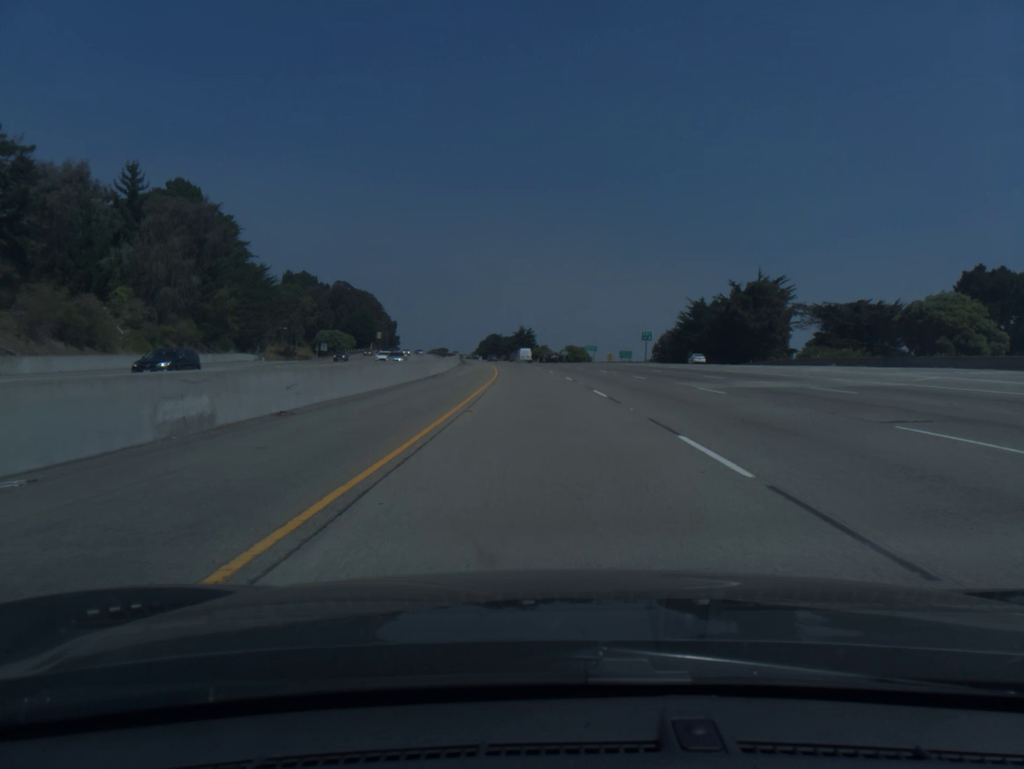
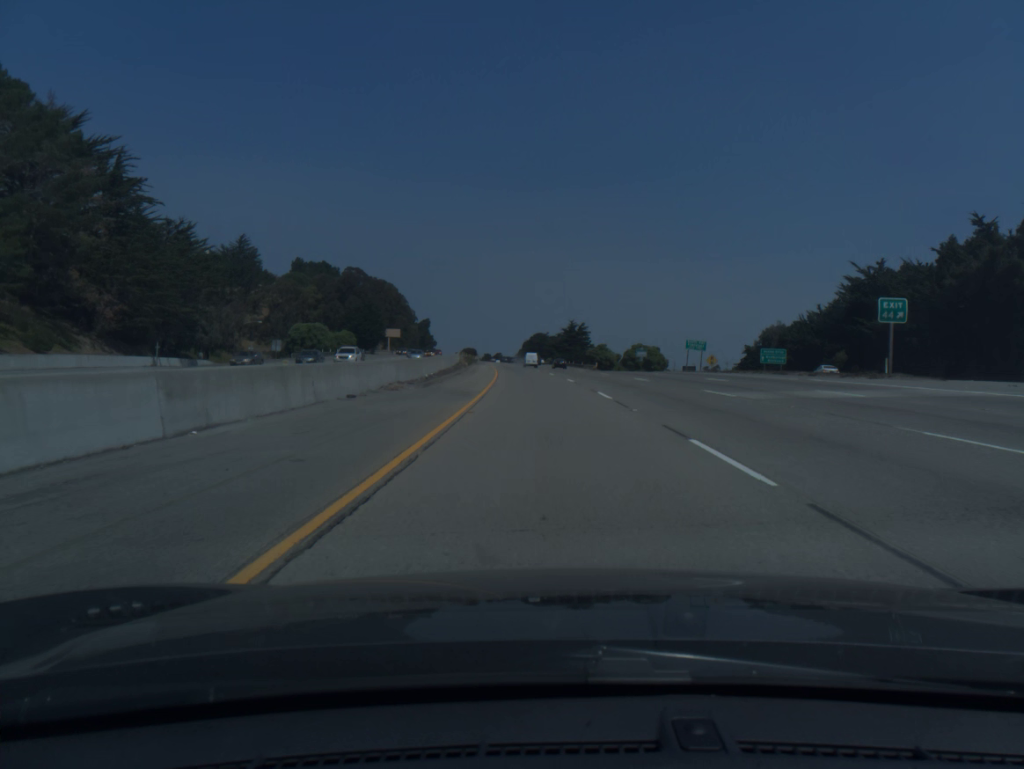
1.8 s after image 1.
(-1.9, +58.4) m; -4°
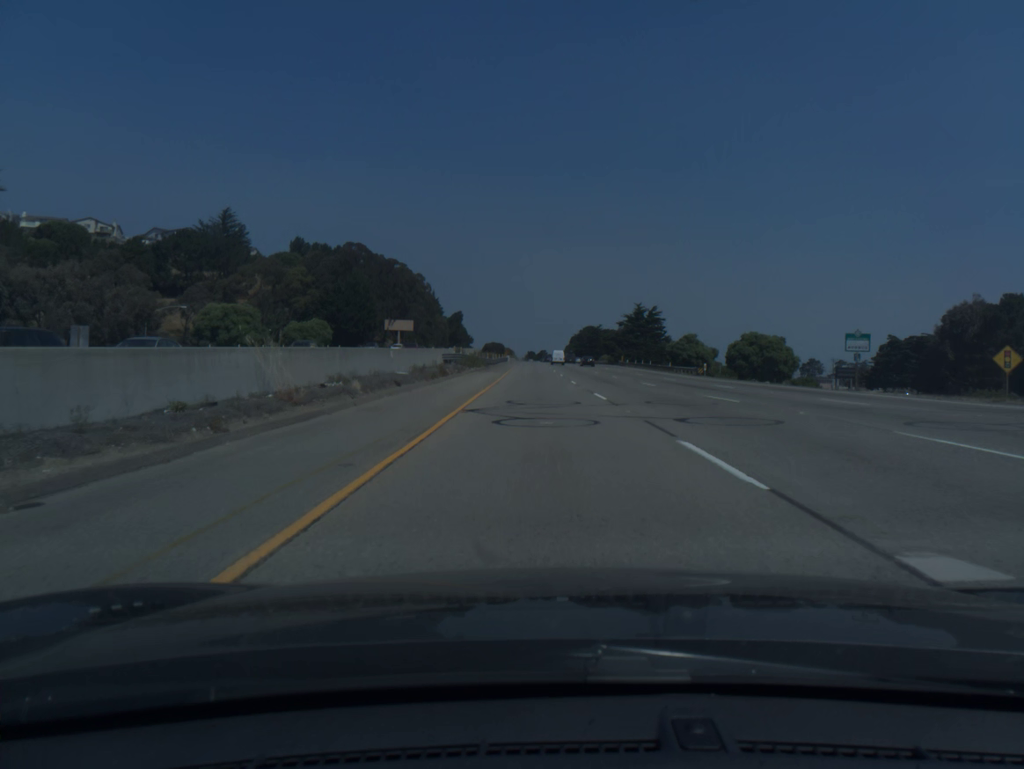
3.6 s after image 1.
(-1.7, +58.4) m; -3°
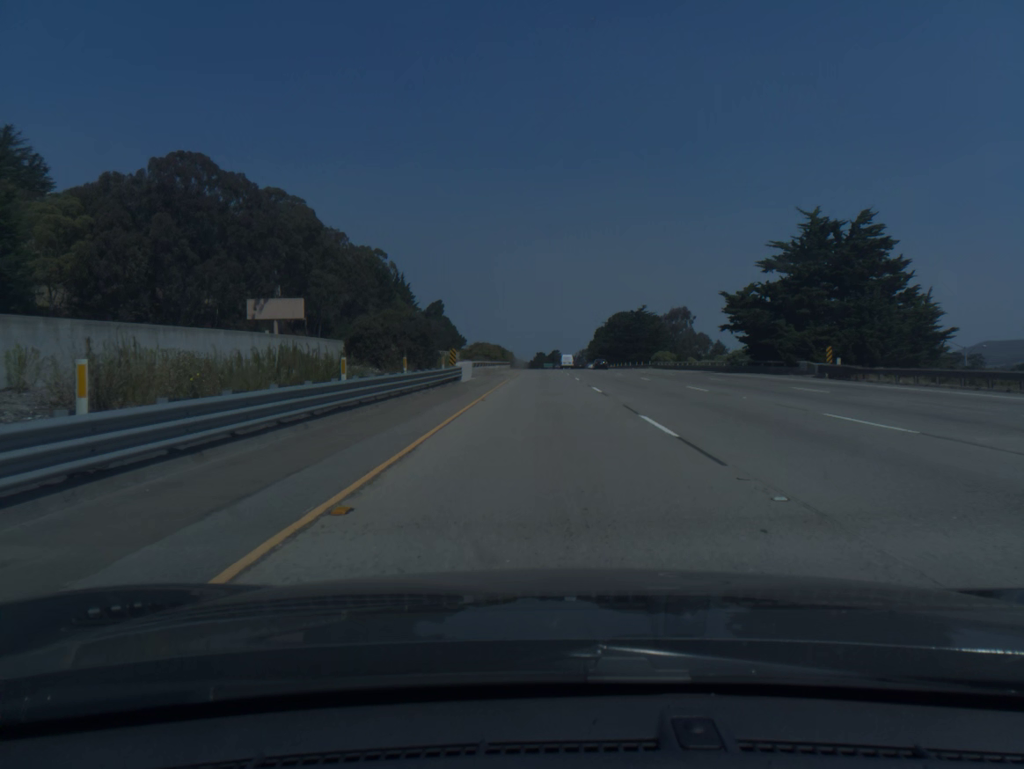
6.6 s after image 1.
(-1.5, +97.9) m; -1°
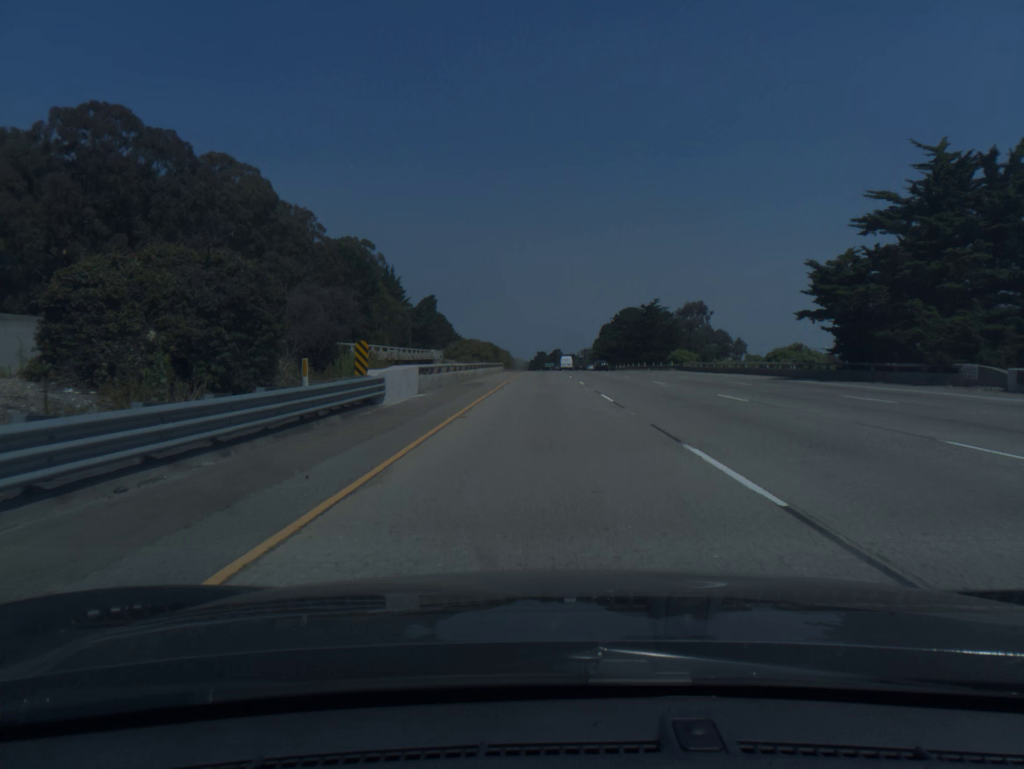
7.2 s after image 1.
(0.0, +19.6) m; 0°
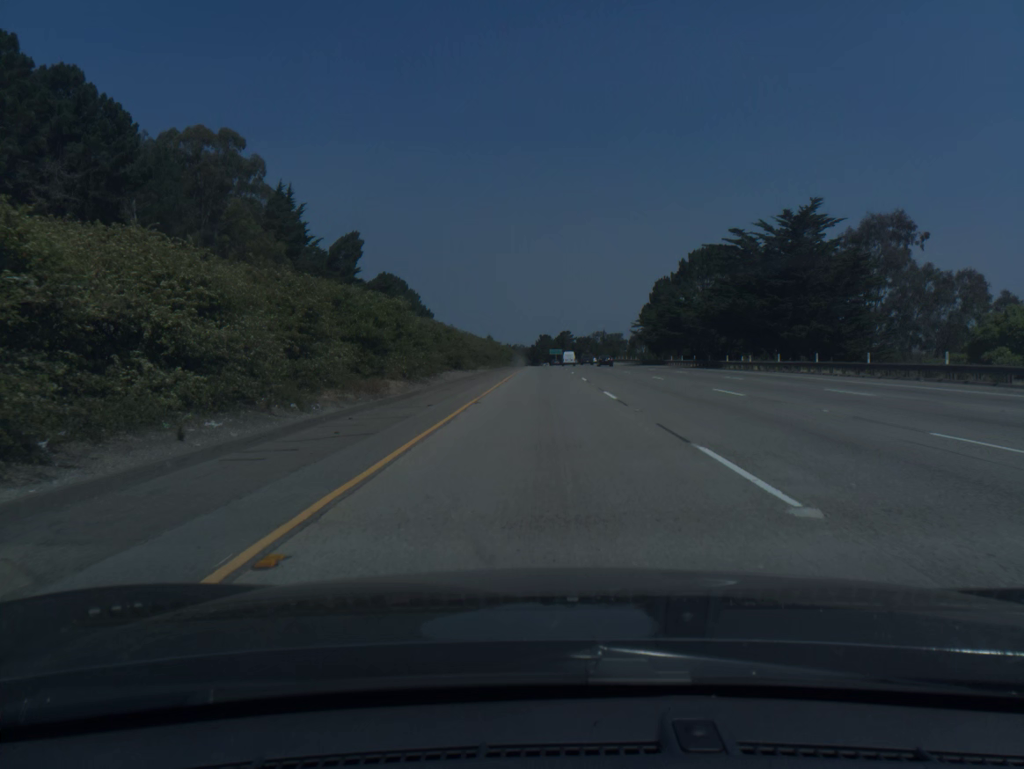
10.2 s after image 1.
(-0.3, +98.5) m; 0°
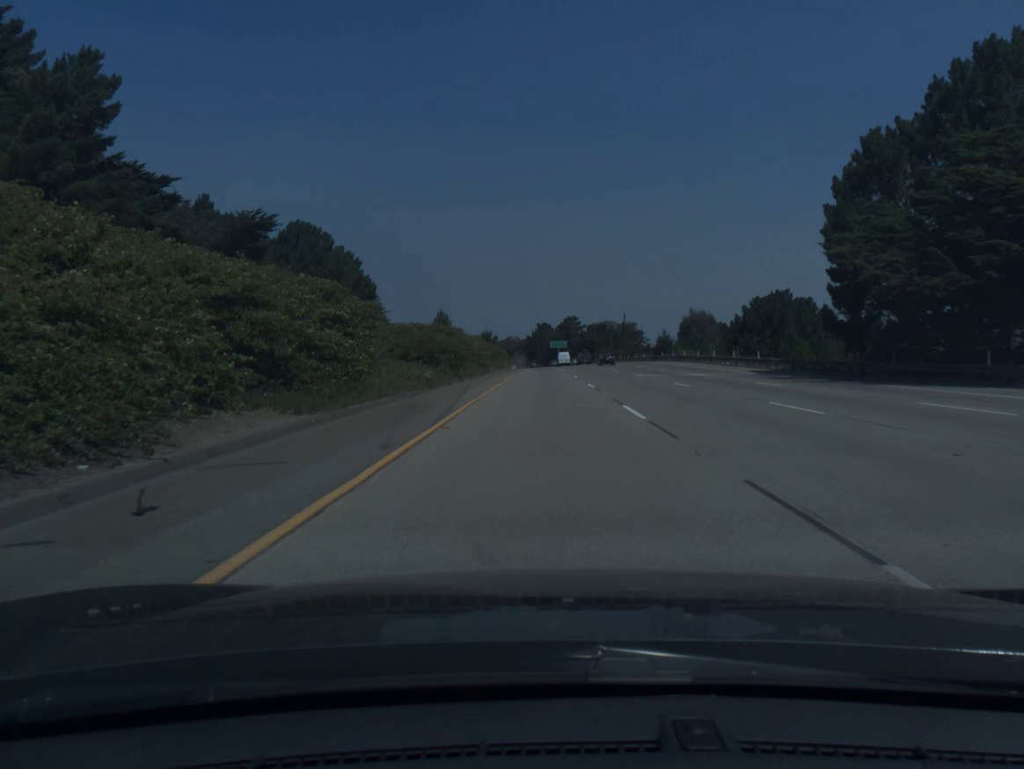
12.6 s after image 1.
(0.0, +79.2) m; 0°
